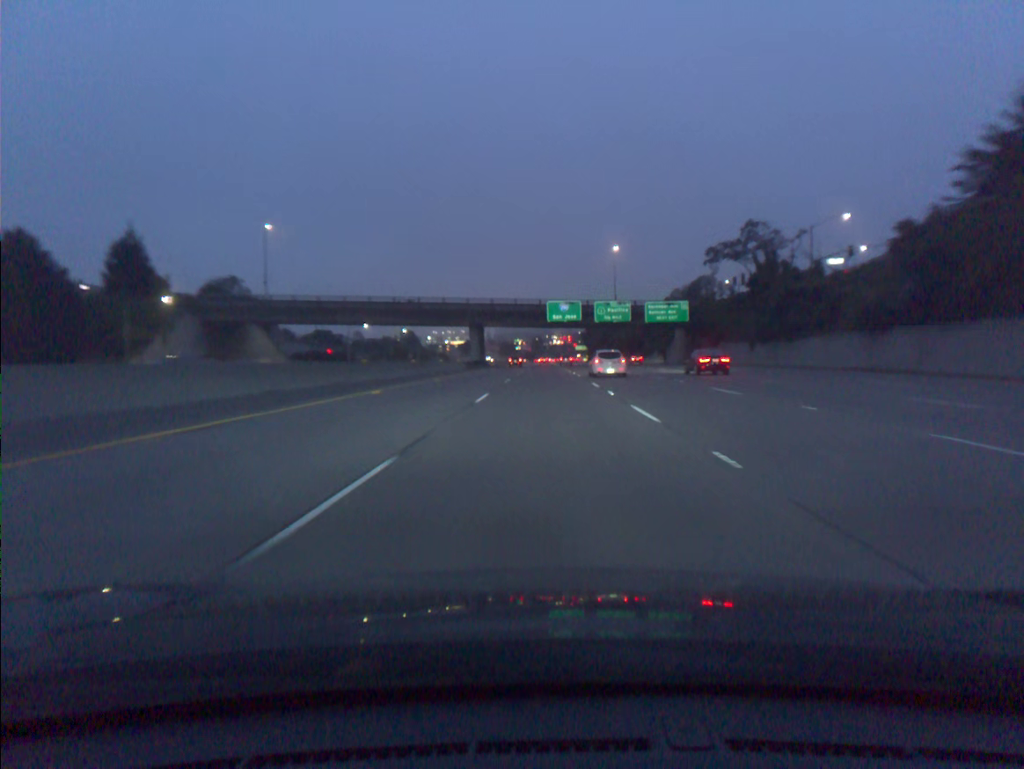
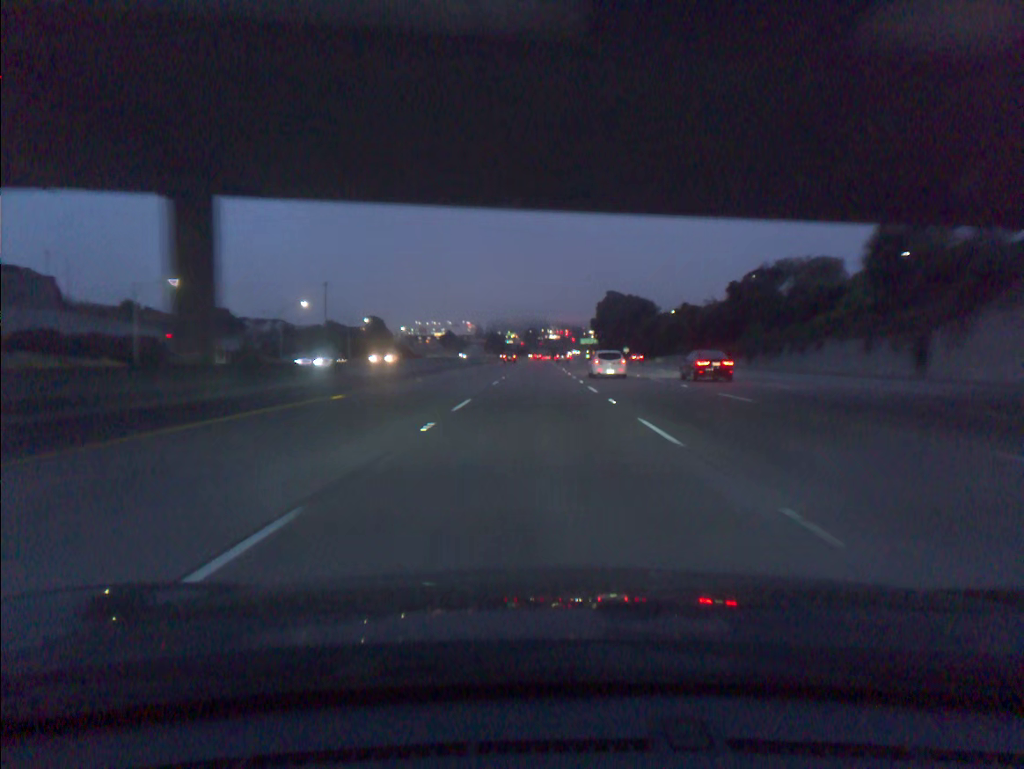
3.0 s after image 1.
(+1.1, +91.1) m; 0°
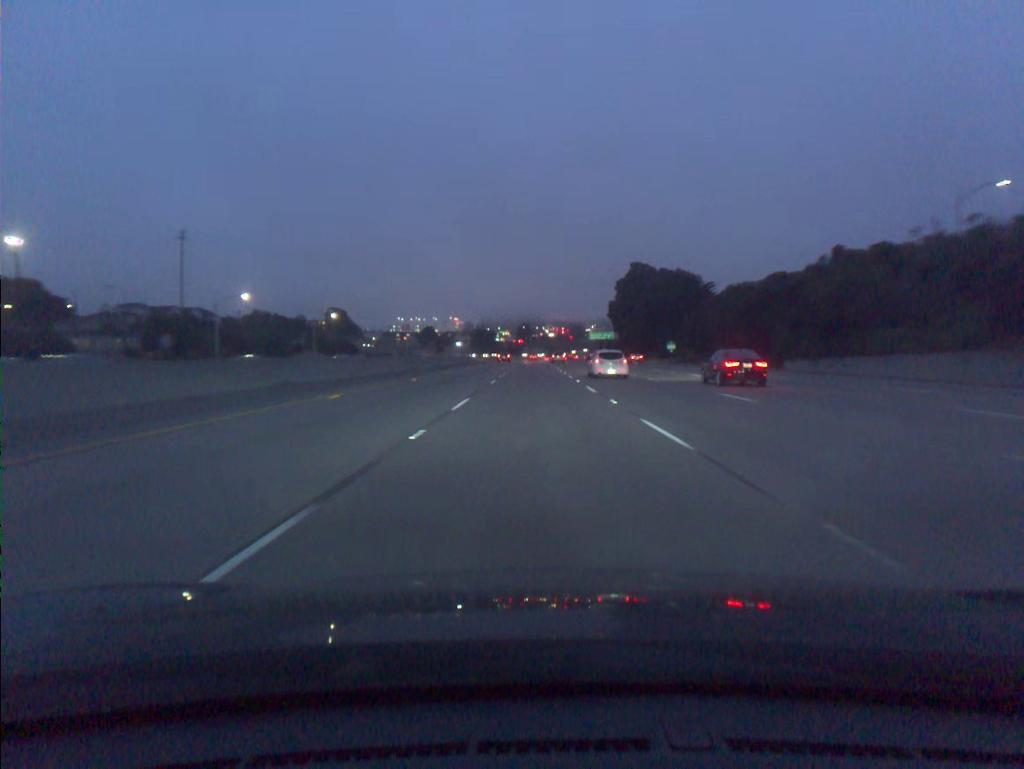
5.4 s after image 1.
(+0.2, +73.3) m; 0°
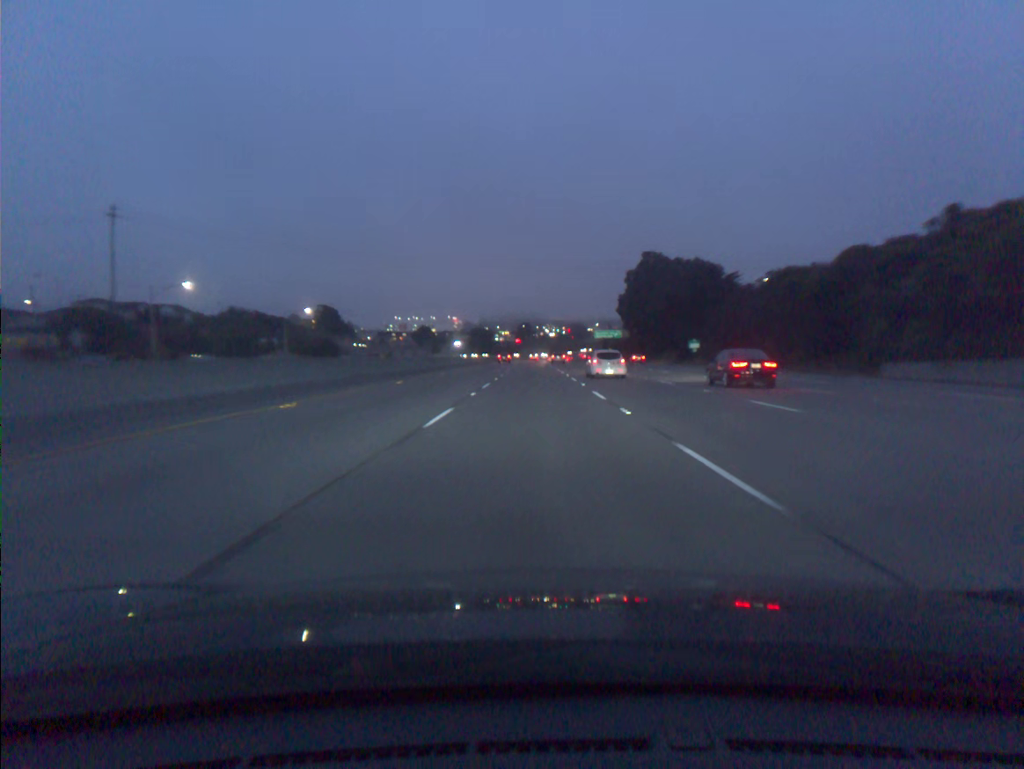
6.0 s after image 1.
(0.0, +18.3) m; 0°
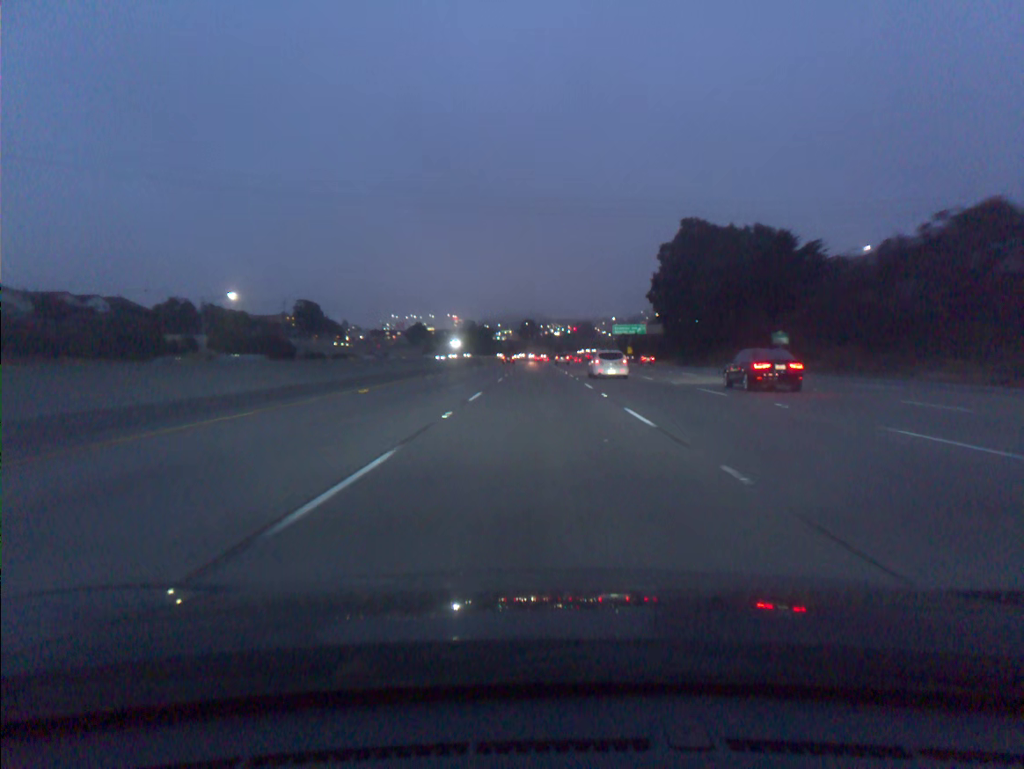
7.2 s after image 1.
(-0.1, +36.7) m; 0°
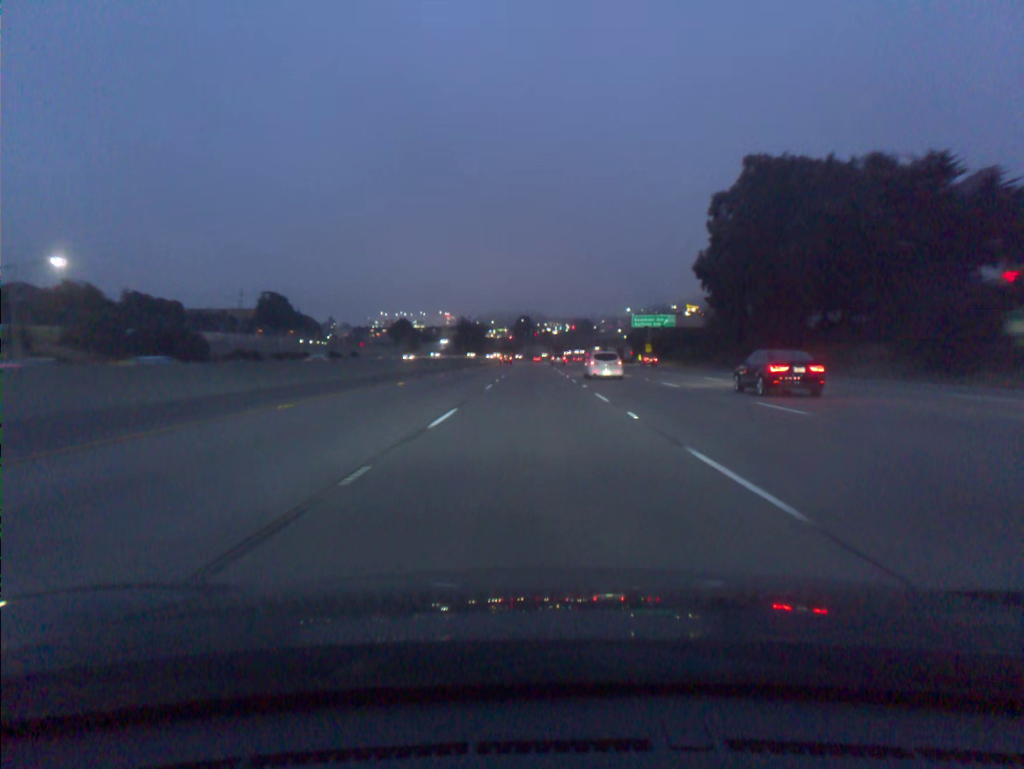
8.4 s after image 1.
(0.0, +36.7) m; 0°
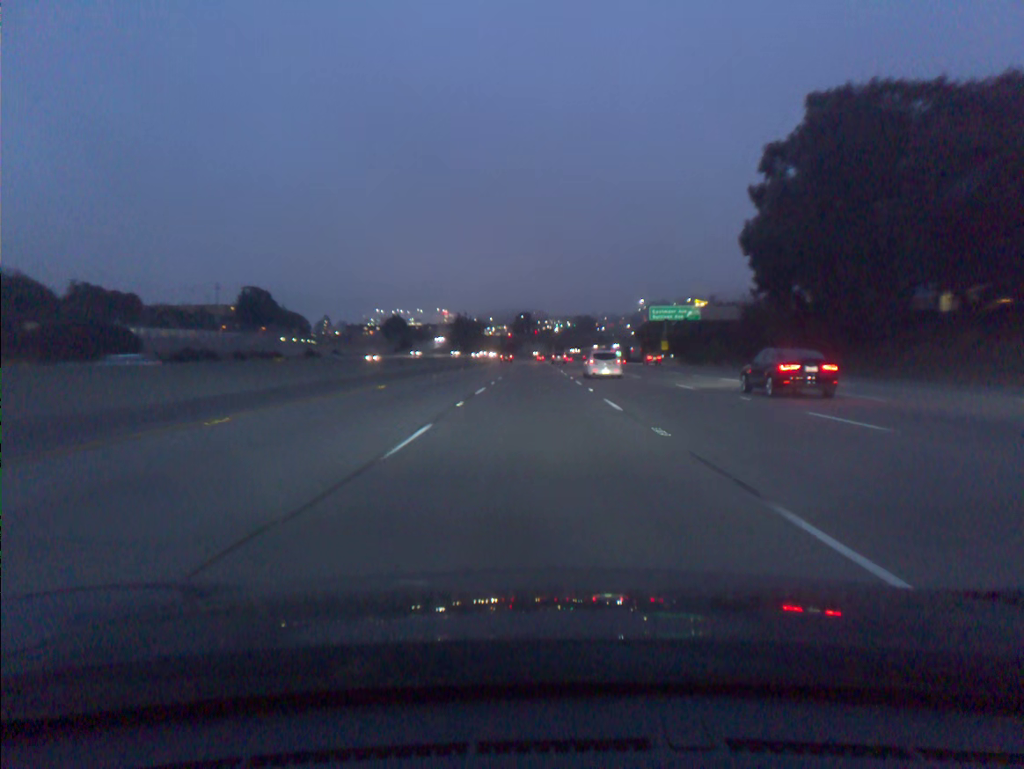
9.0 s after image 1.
(0.0, +18.4) m; 0°
